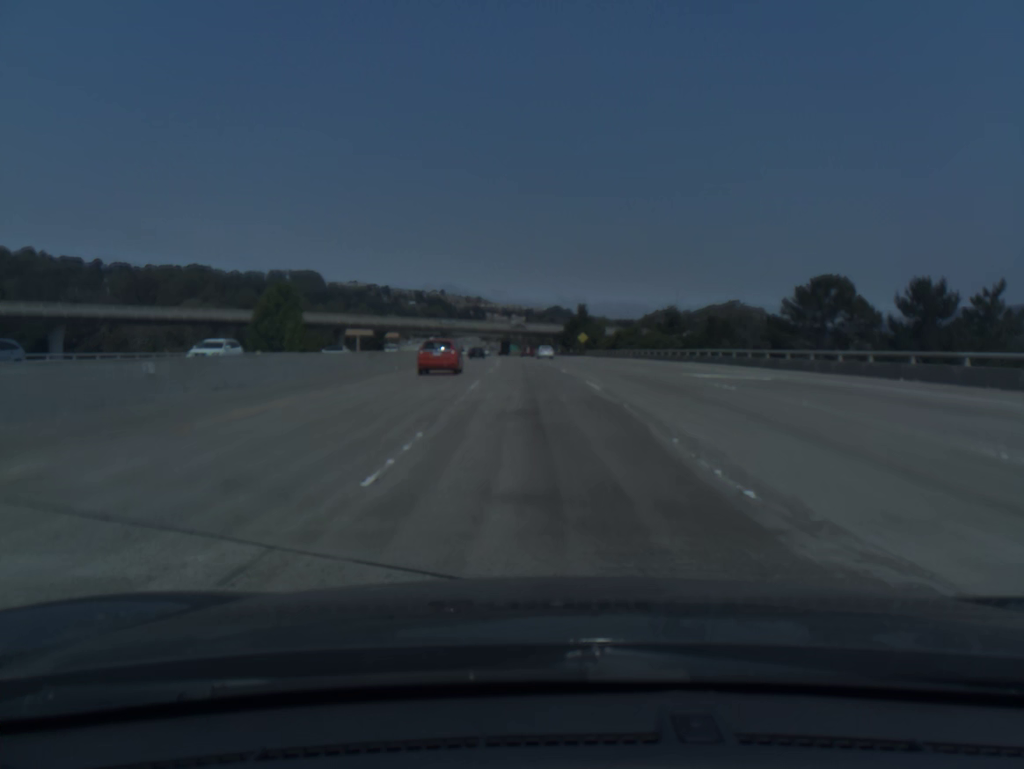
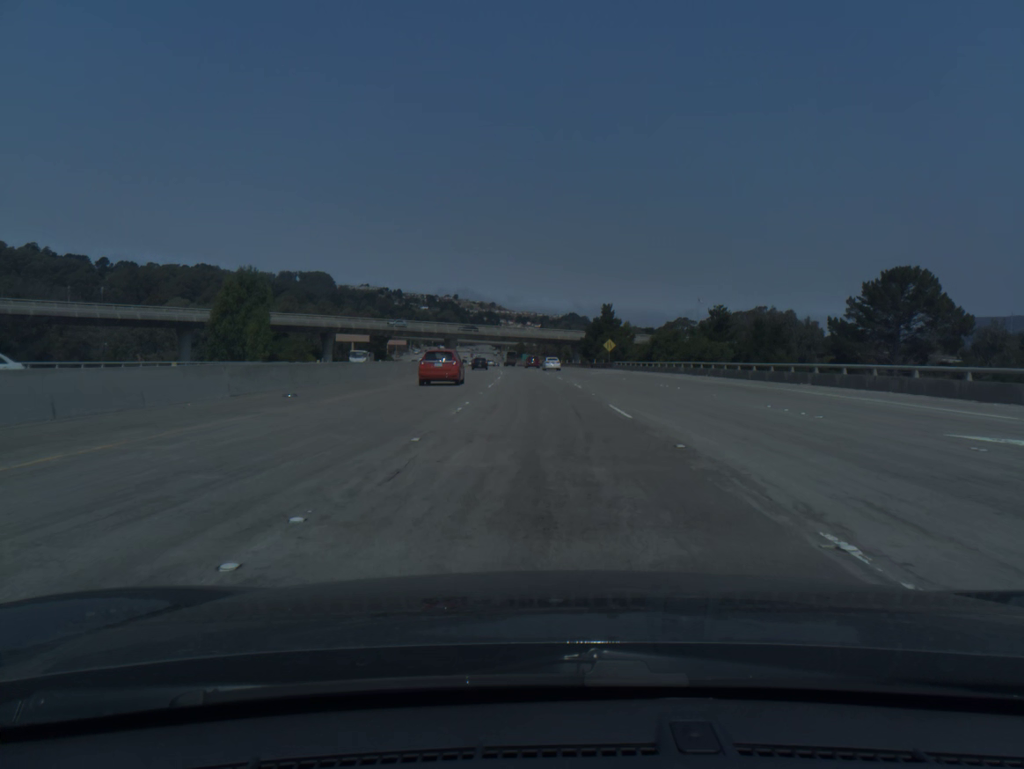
(-0.2, +20.6) m; -1°
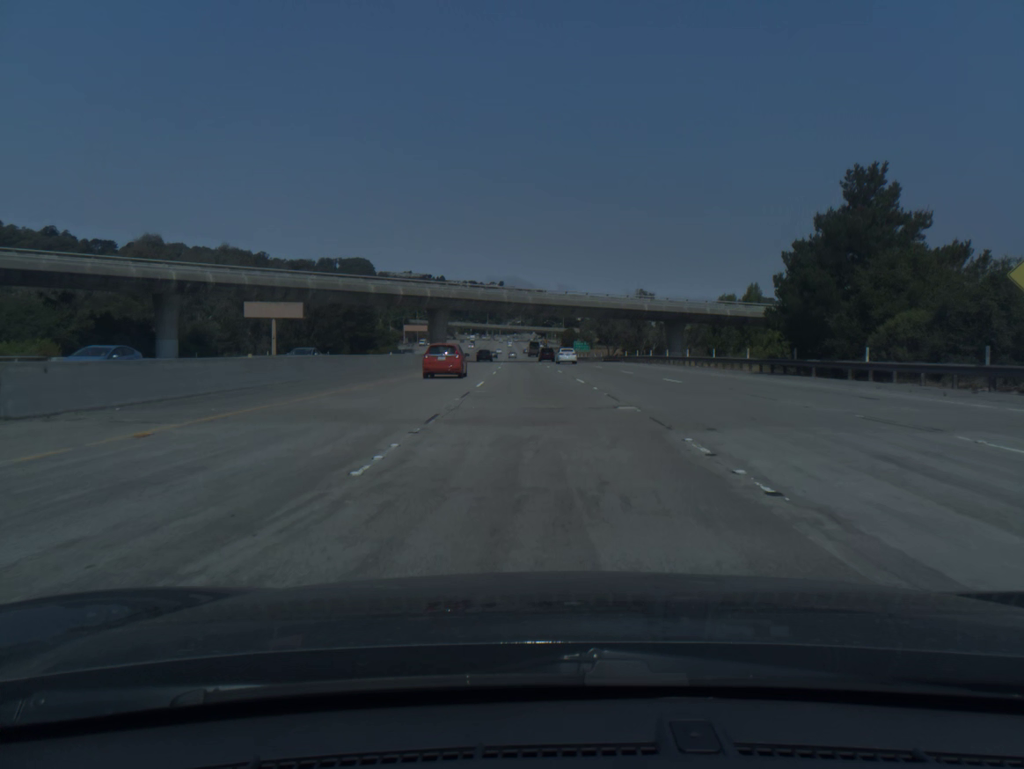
(-2.4, +82.4) m; -3°
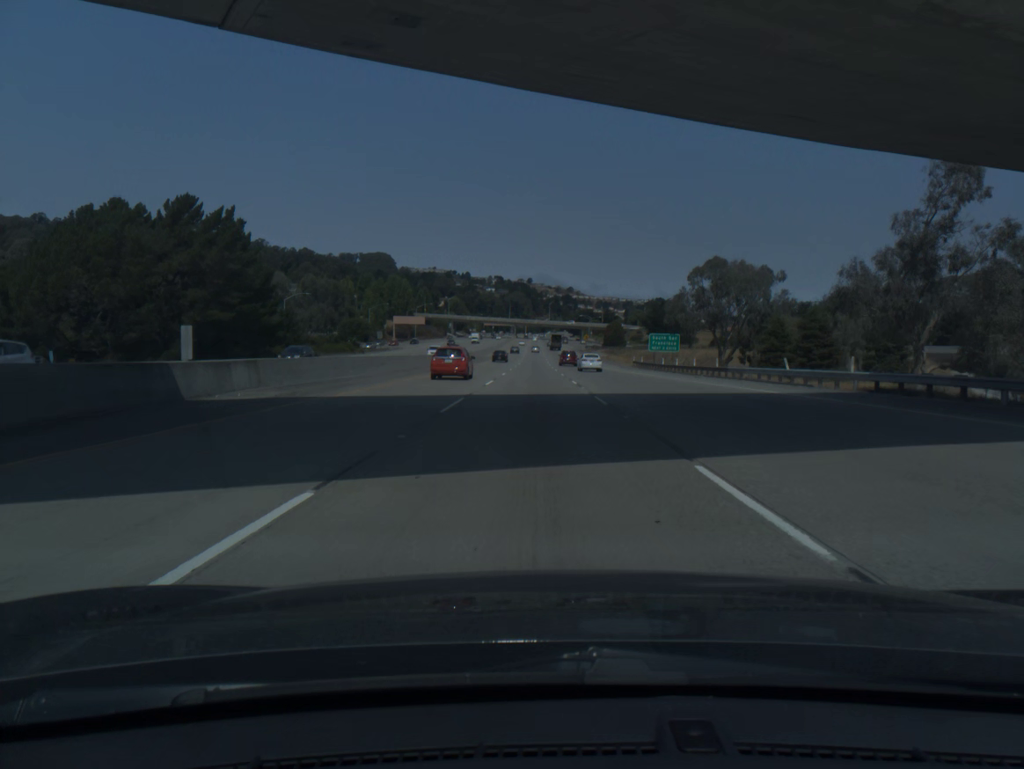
(-2.0, +82.5) m; -2°
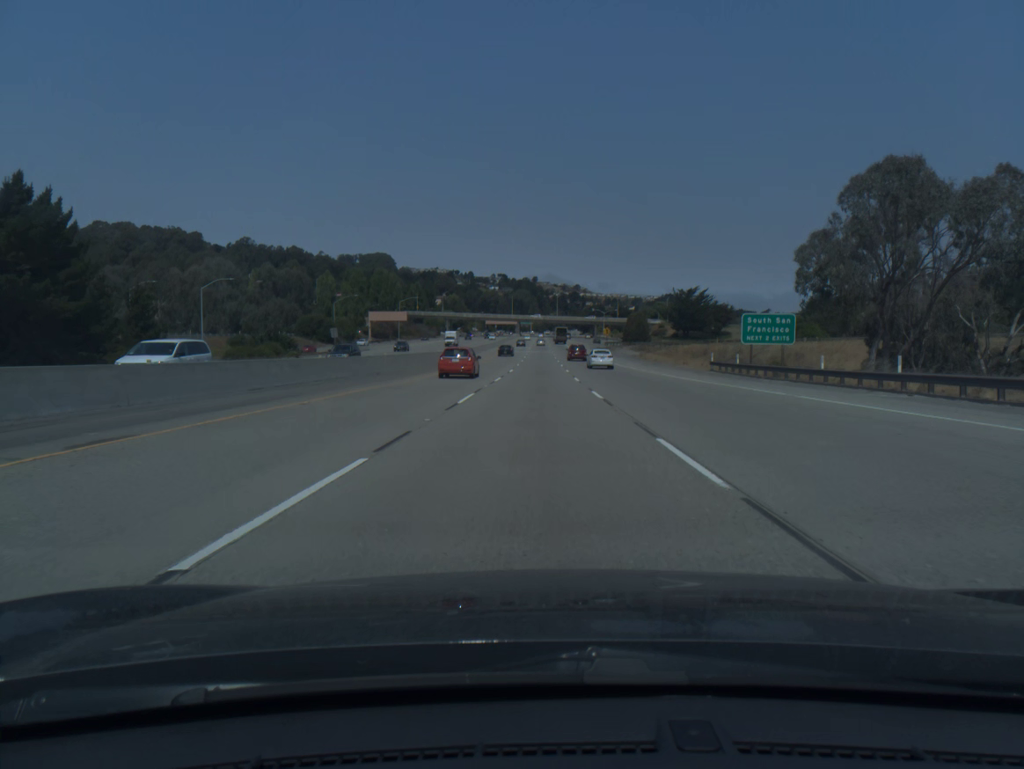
(-0.1, +41.3) m; 0°
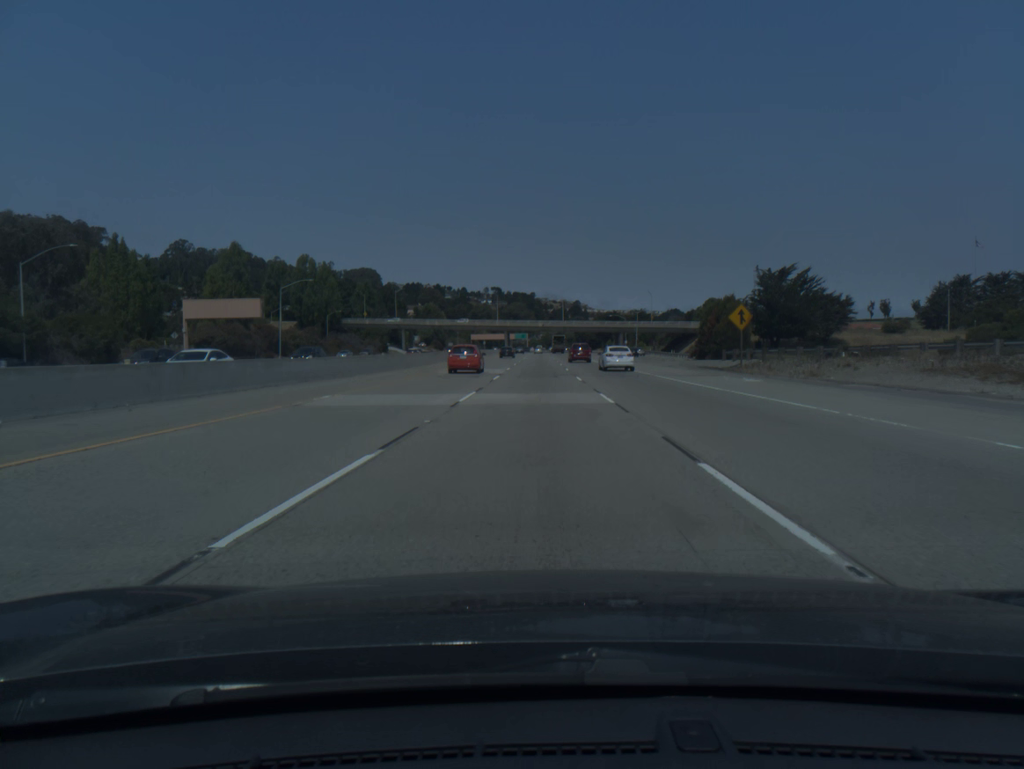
(+0.1, +103.0) m; 0°
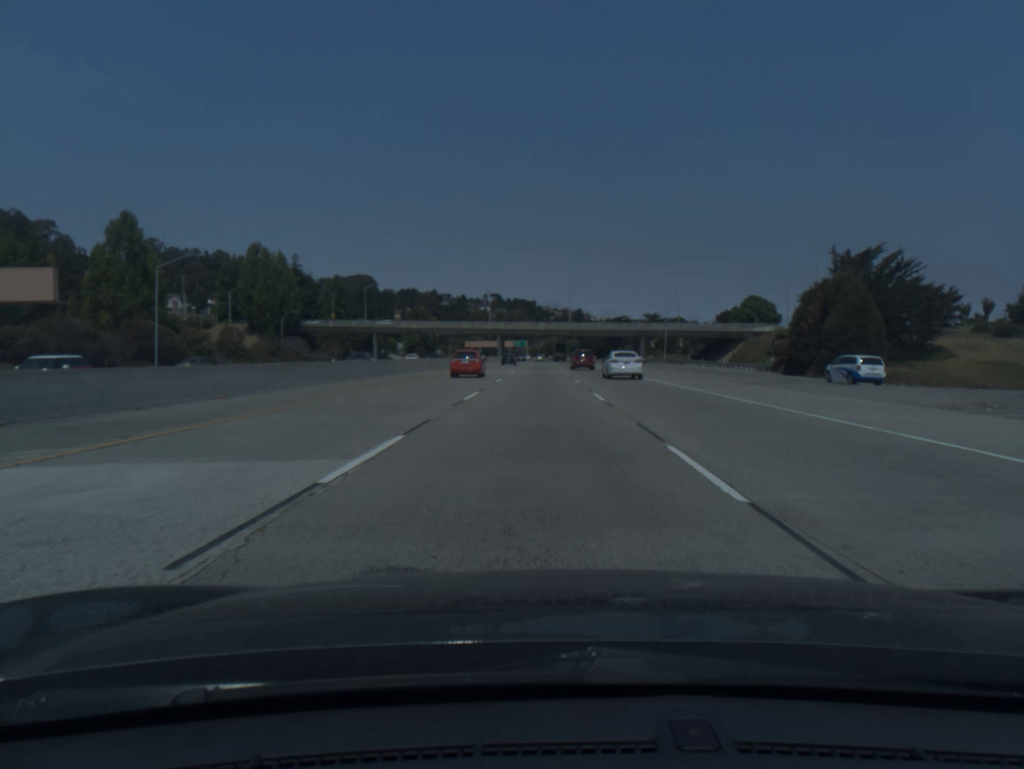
(0.0, +40.8) m; 0°
